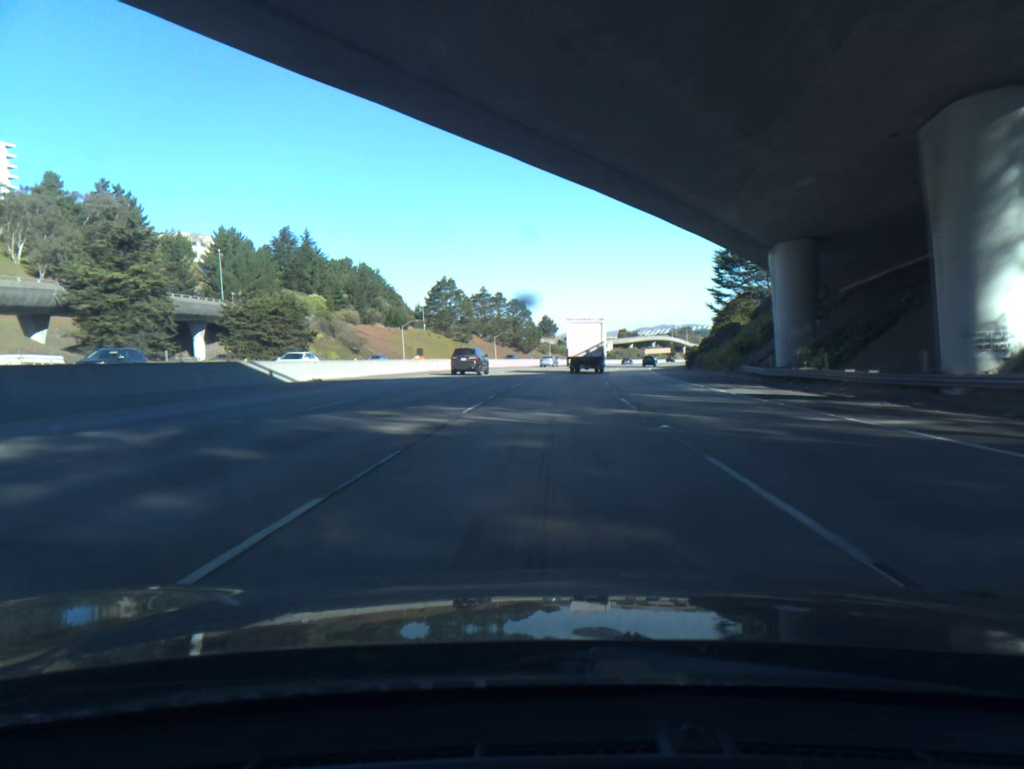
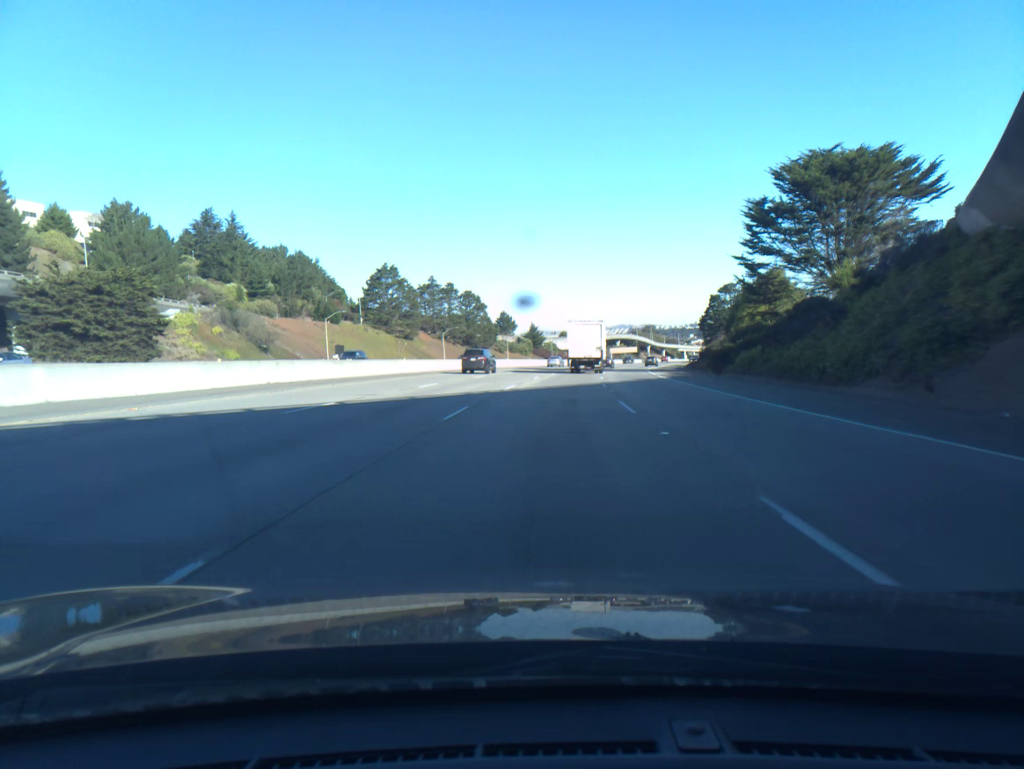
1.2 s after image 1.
(+0.8, +30.3) m; +3°
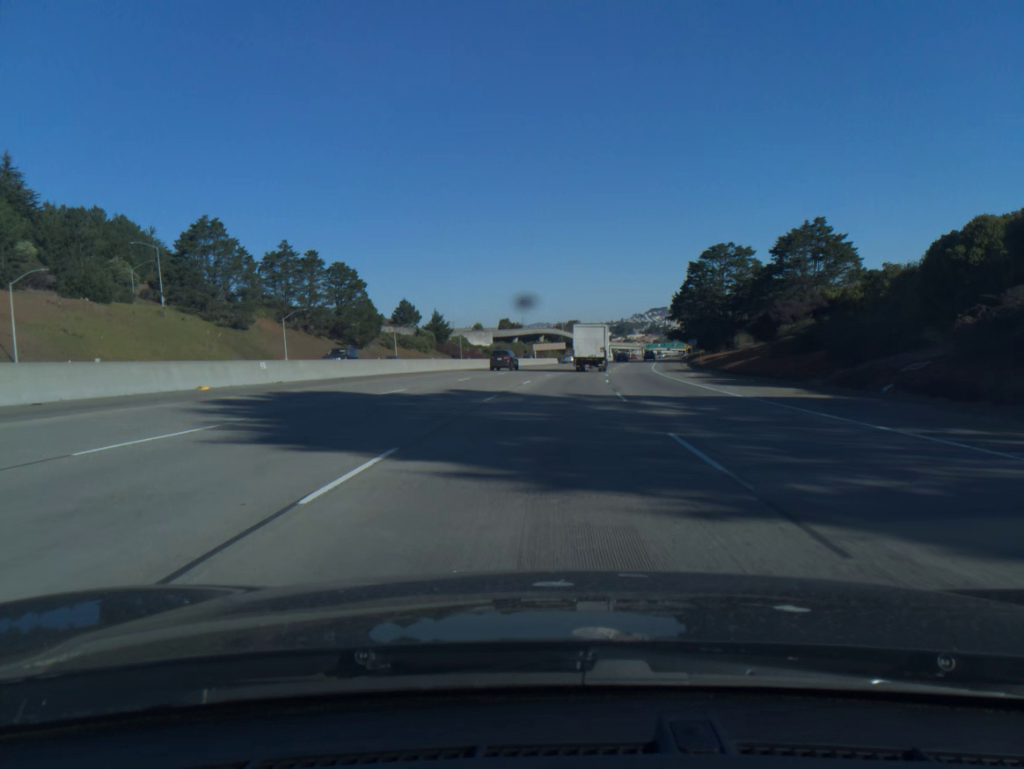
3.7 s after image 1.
(+3.4, +64.4) m; +6°
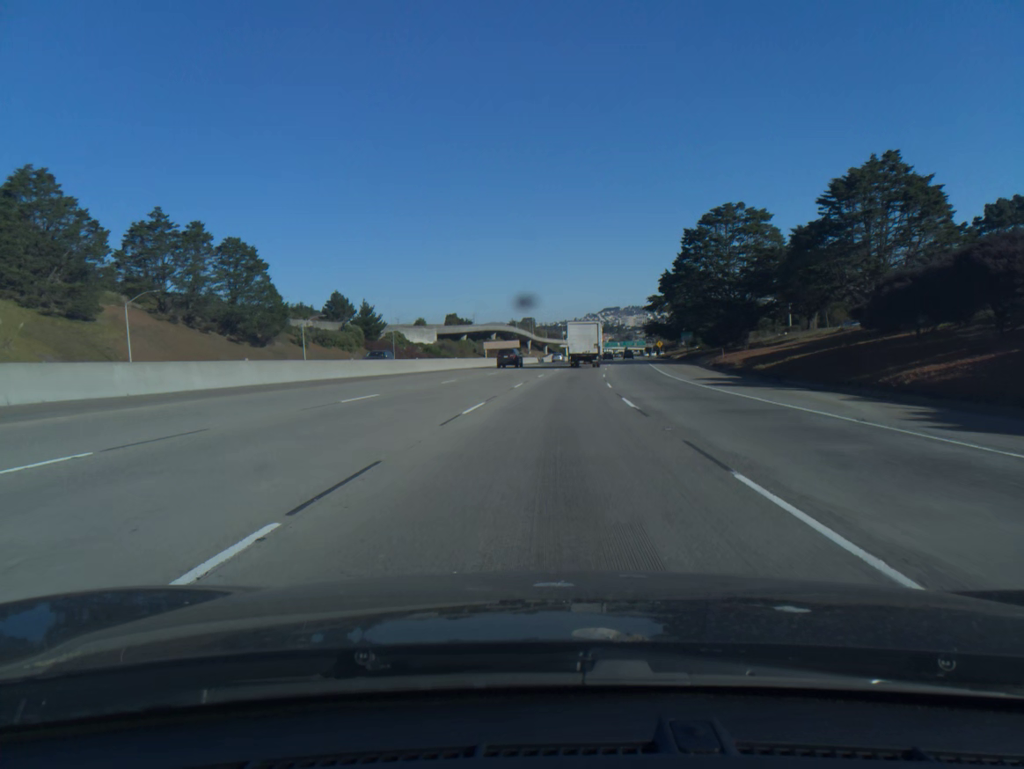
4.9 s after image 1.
(+0.9, +32.9) m; +3°
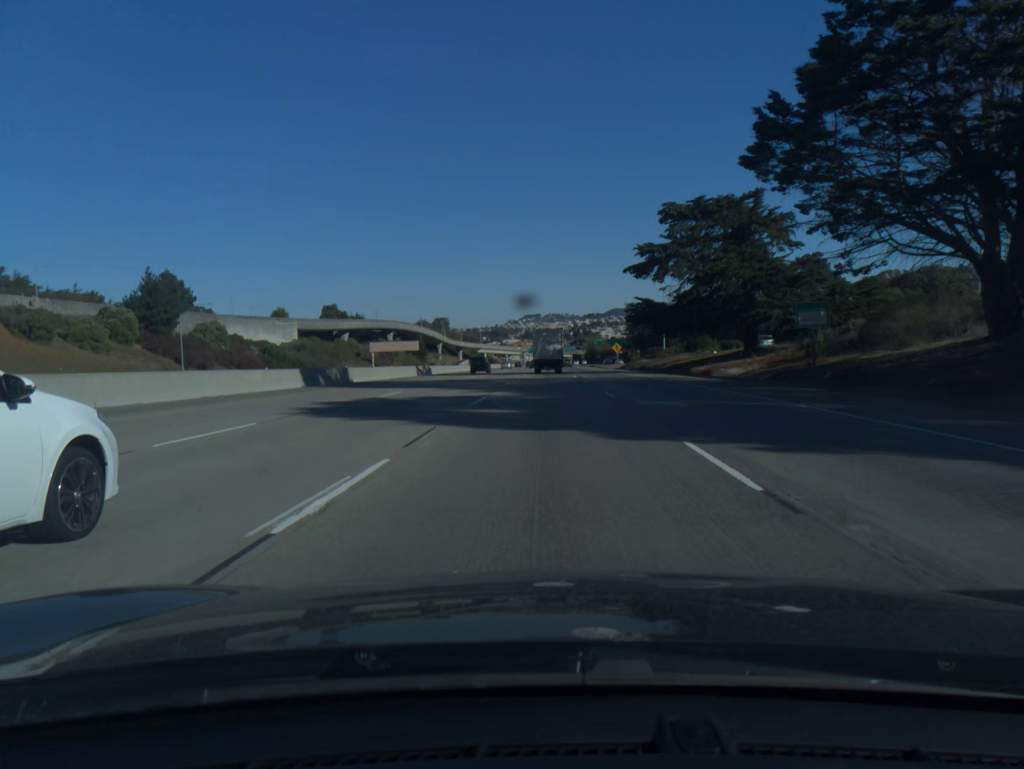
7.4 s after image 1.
(+3.6, +67.1) m; +6°
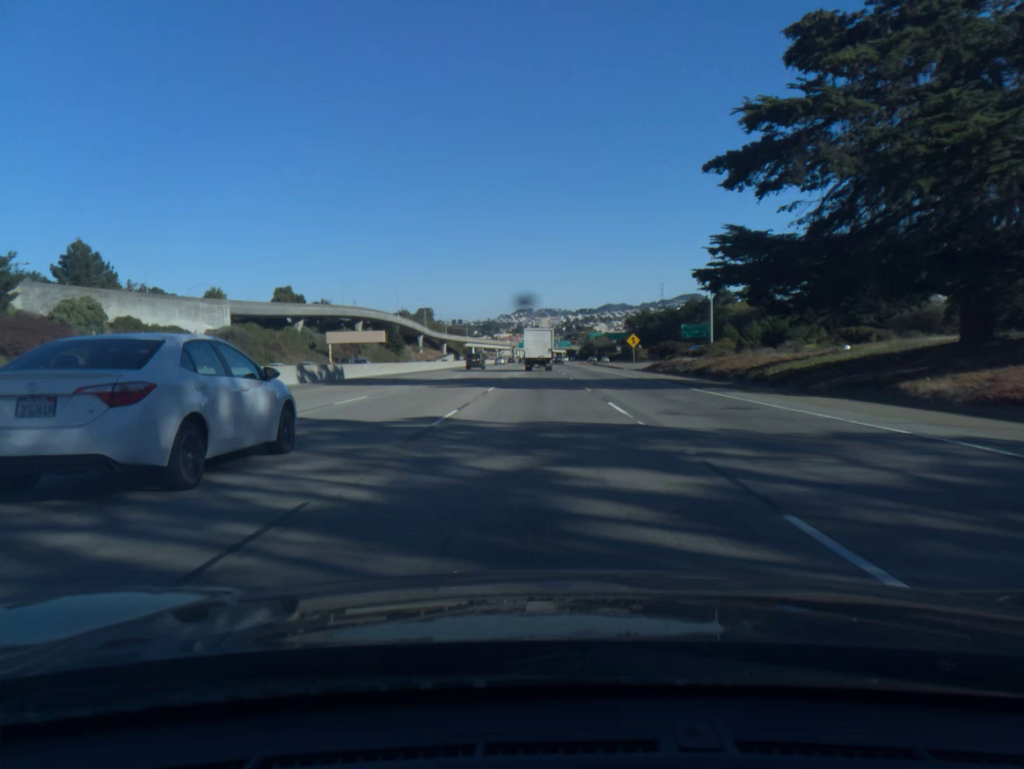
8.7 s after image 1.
(+0.3, +34.1) m; +1°
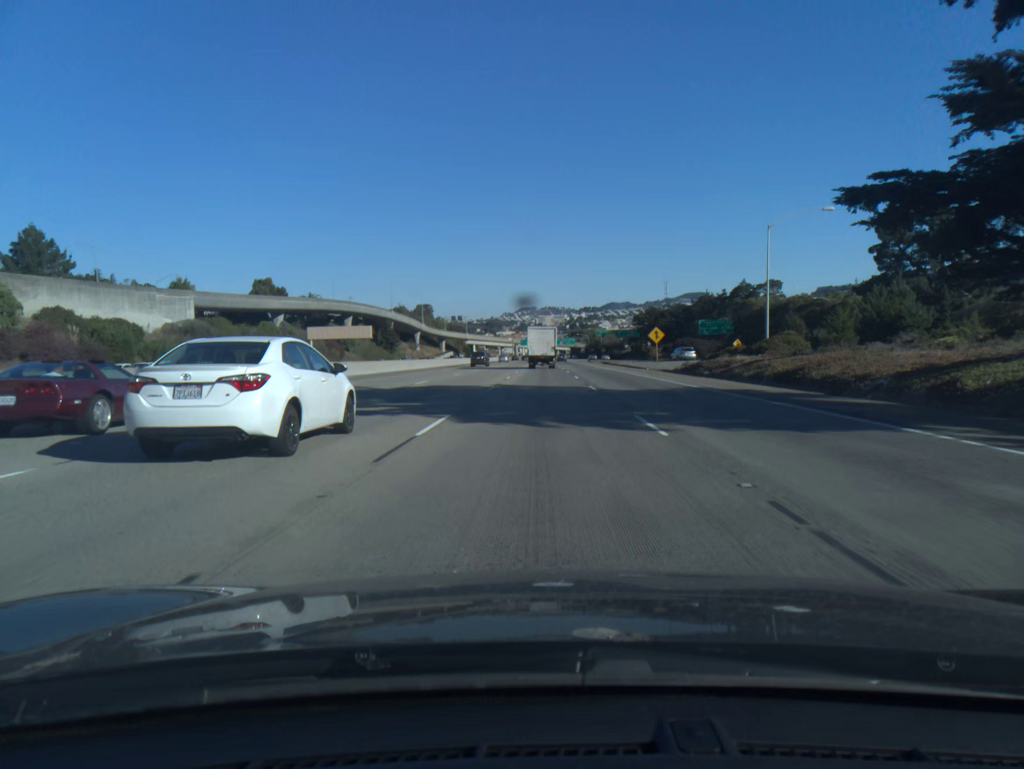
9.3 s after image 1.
(0.0, +16.6) m; 0°
